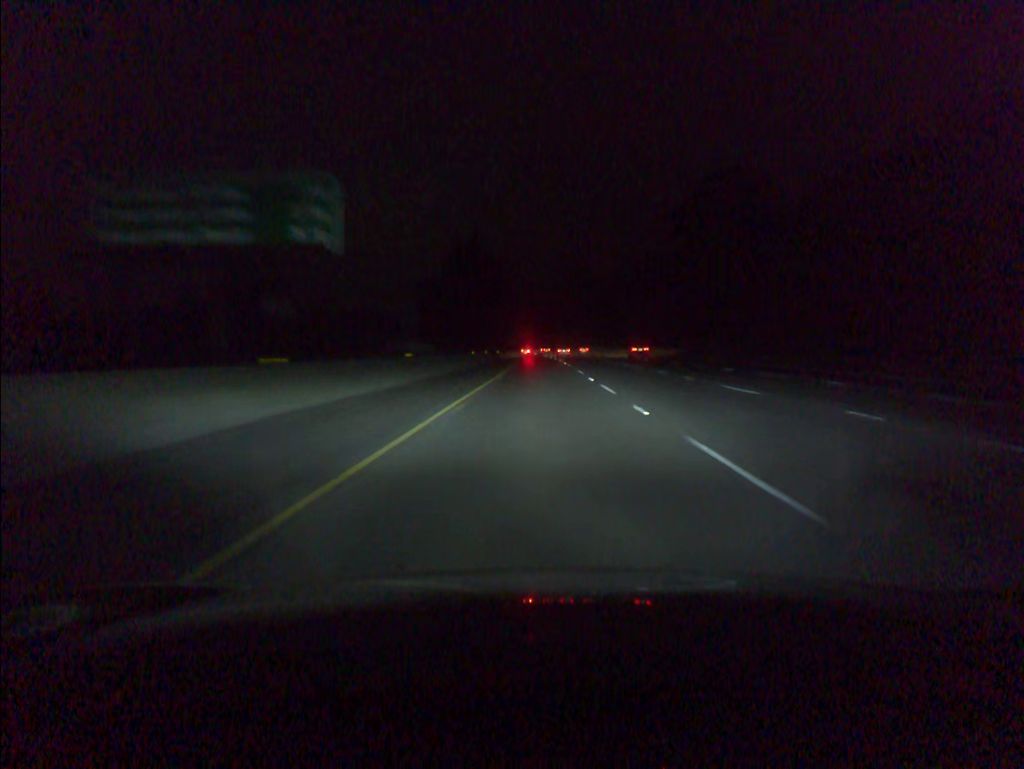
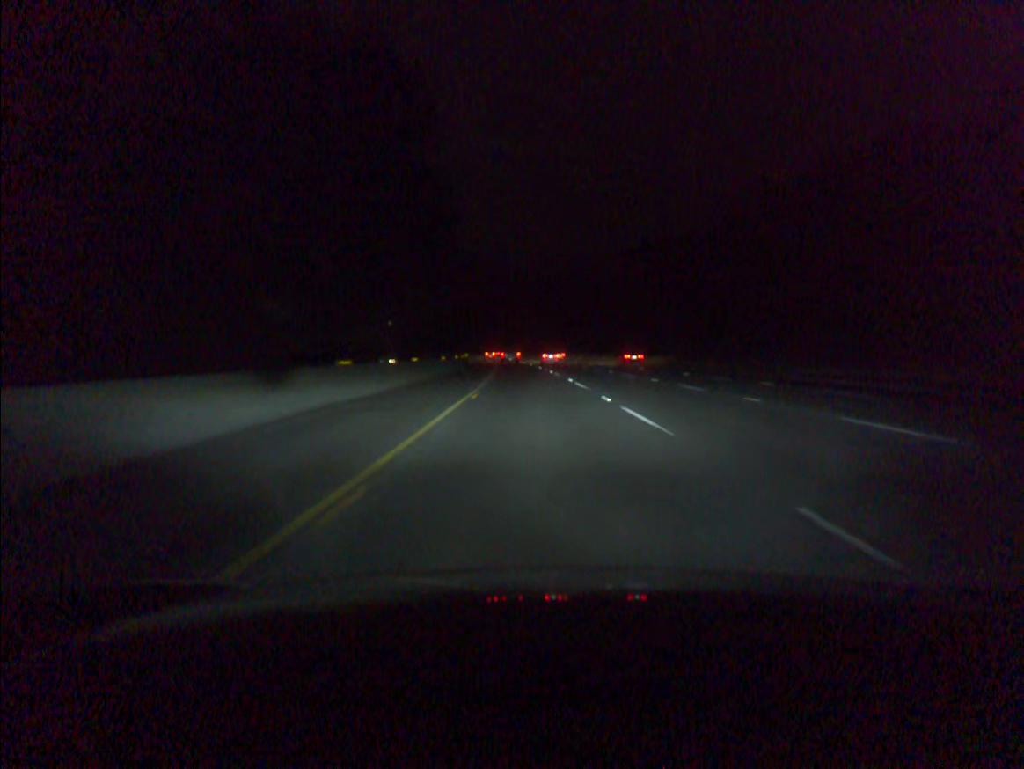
(-0.1, +96.9) m; -1°
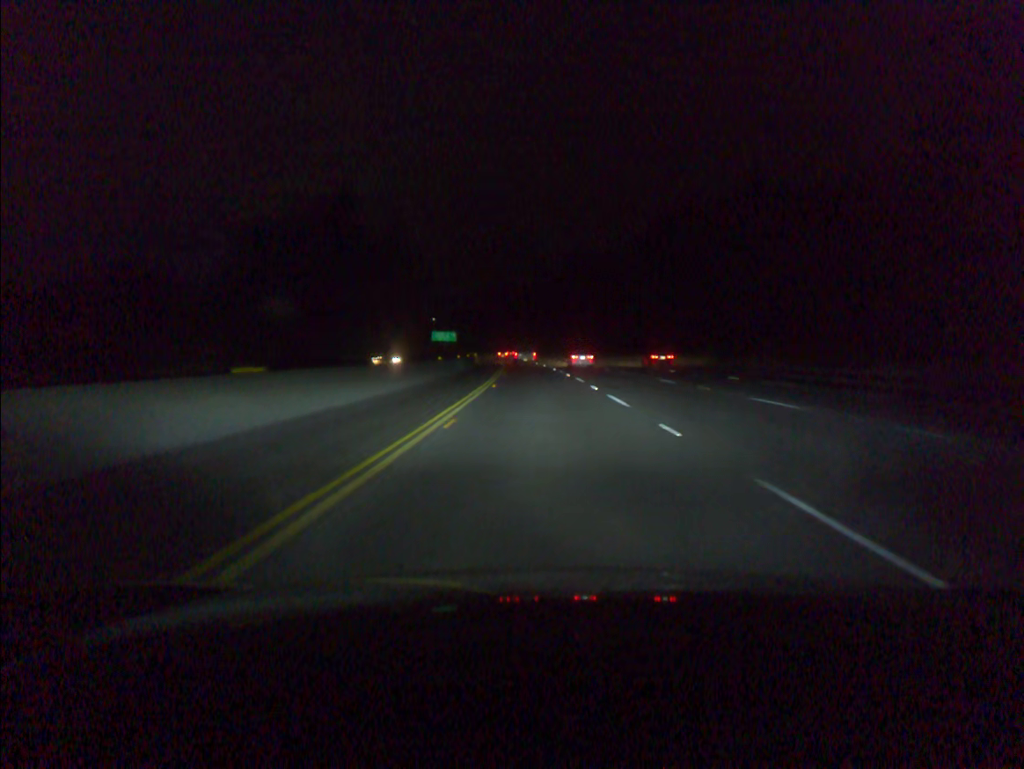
(-3.8, +95.3) m; -5°
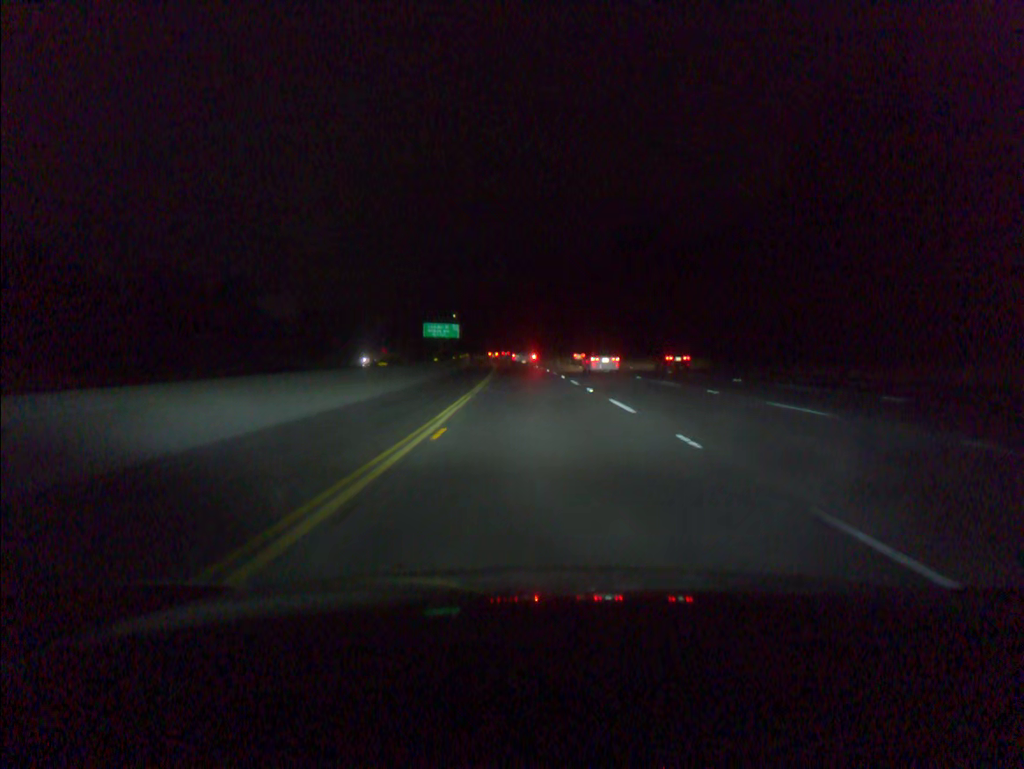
(-1.6, +74.0) m; -2°
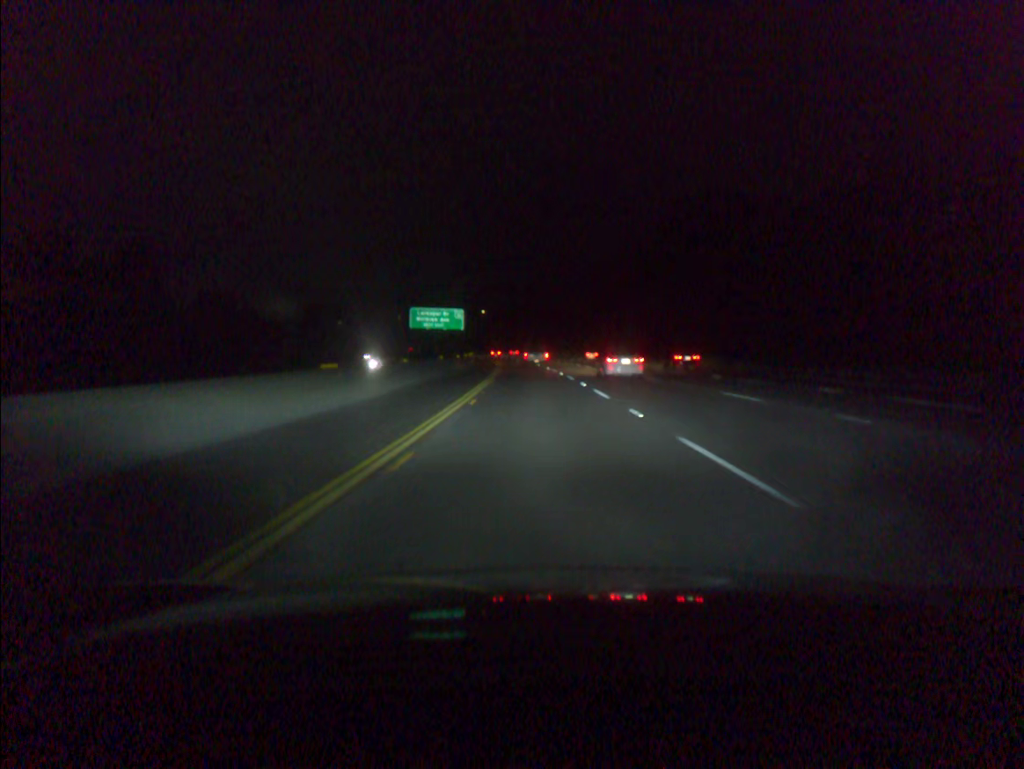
(-1.2, +54.0) m; -3°
